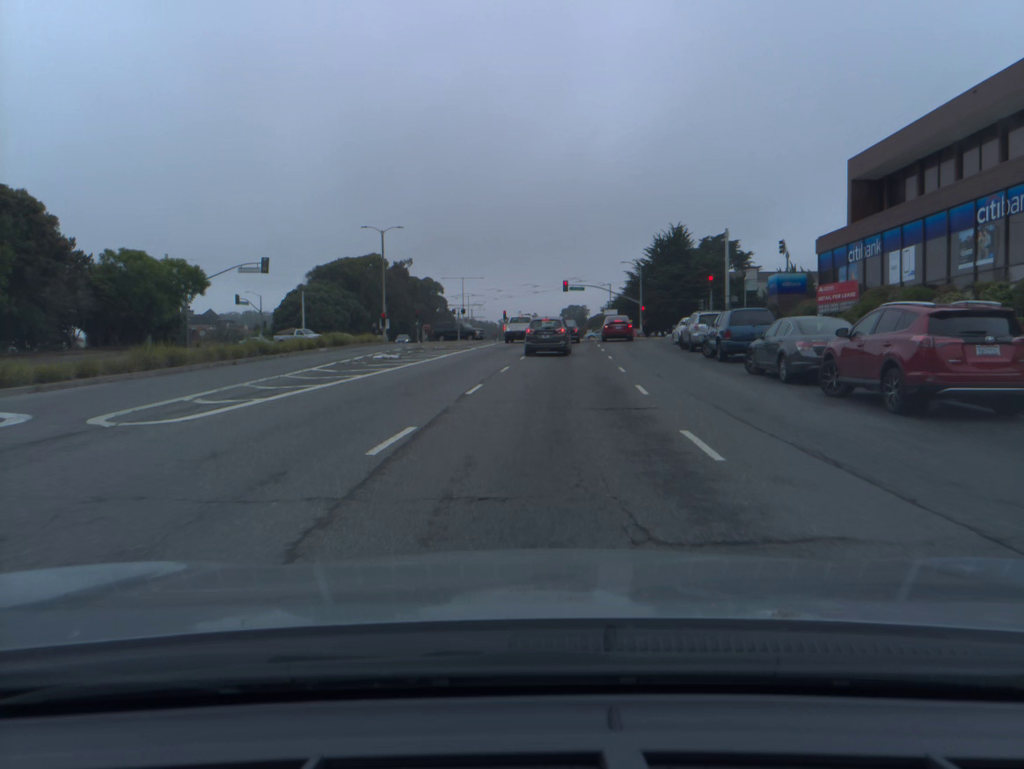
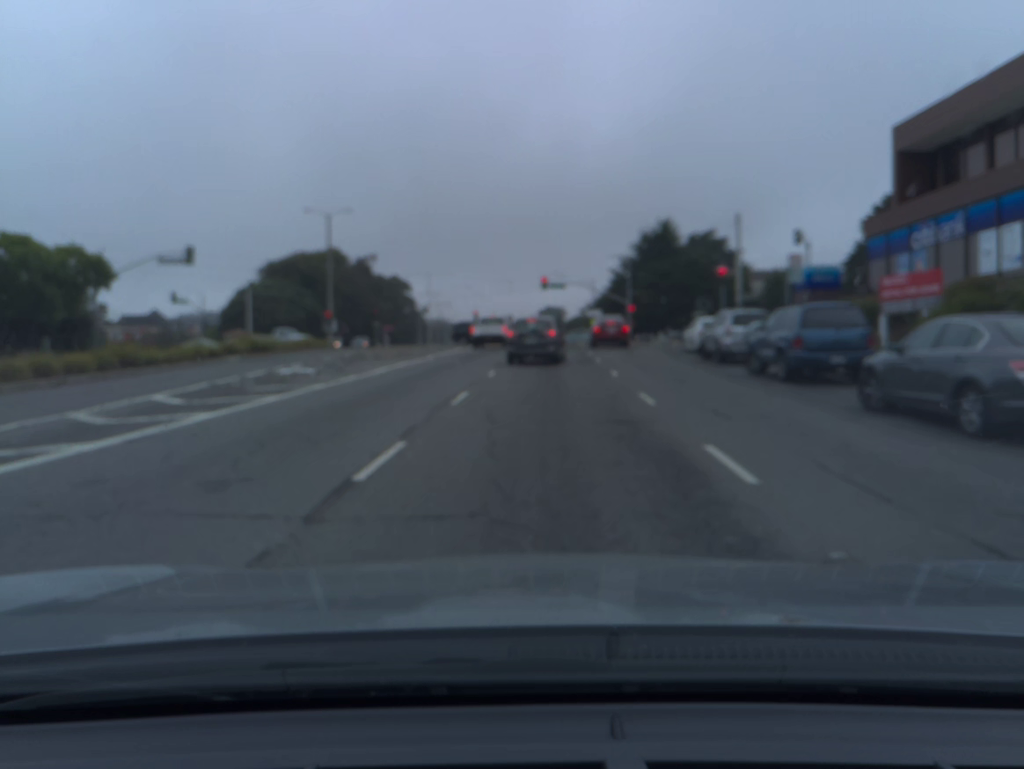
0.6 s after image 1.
(+0.2, +8.3) m; +2°
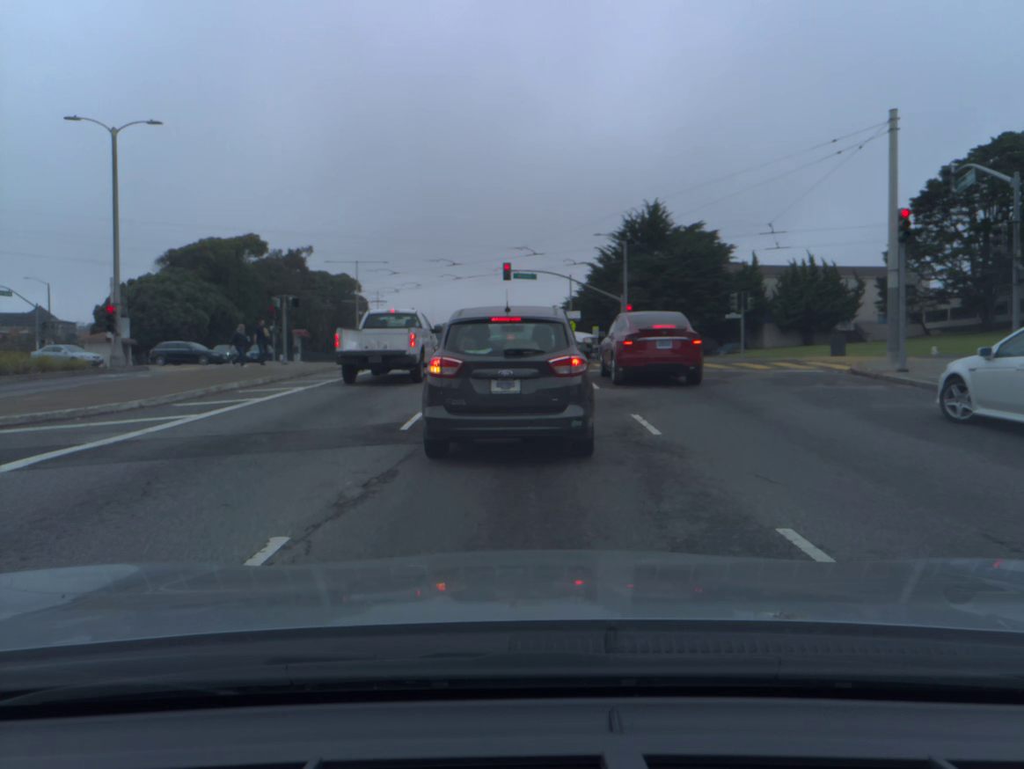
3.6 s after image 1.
(+0.8, +26.0) m; +2°
